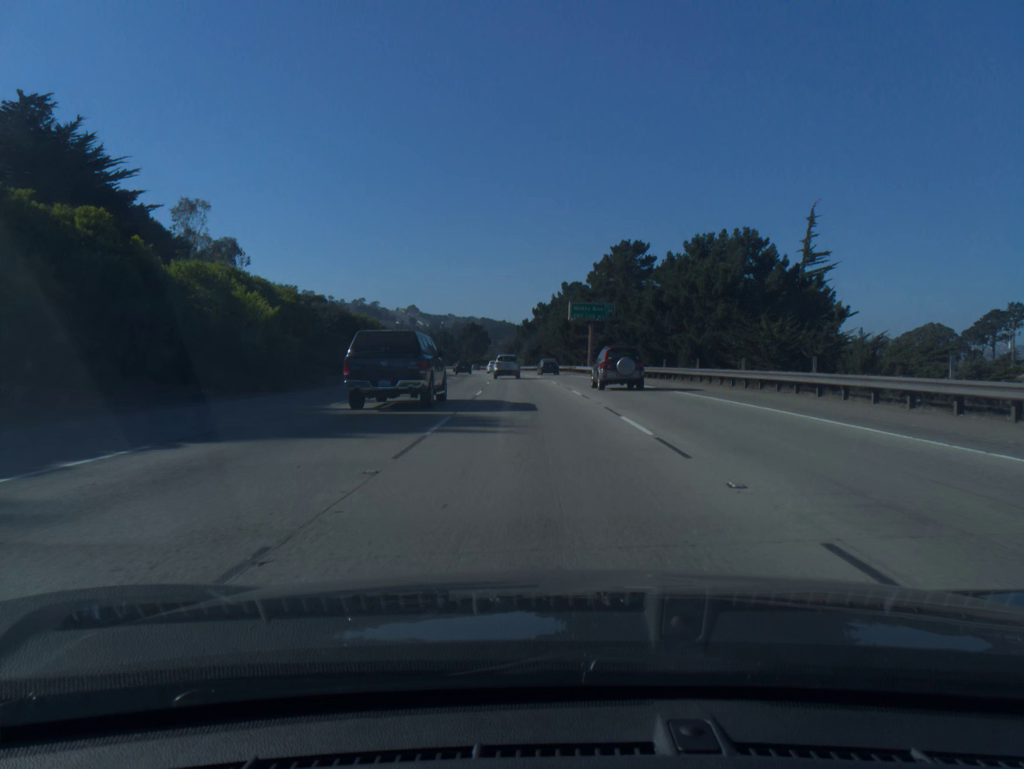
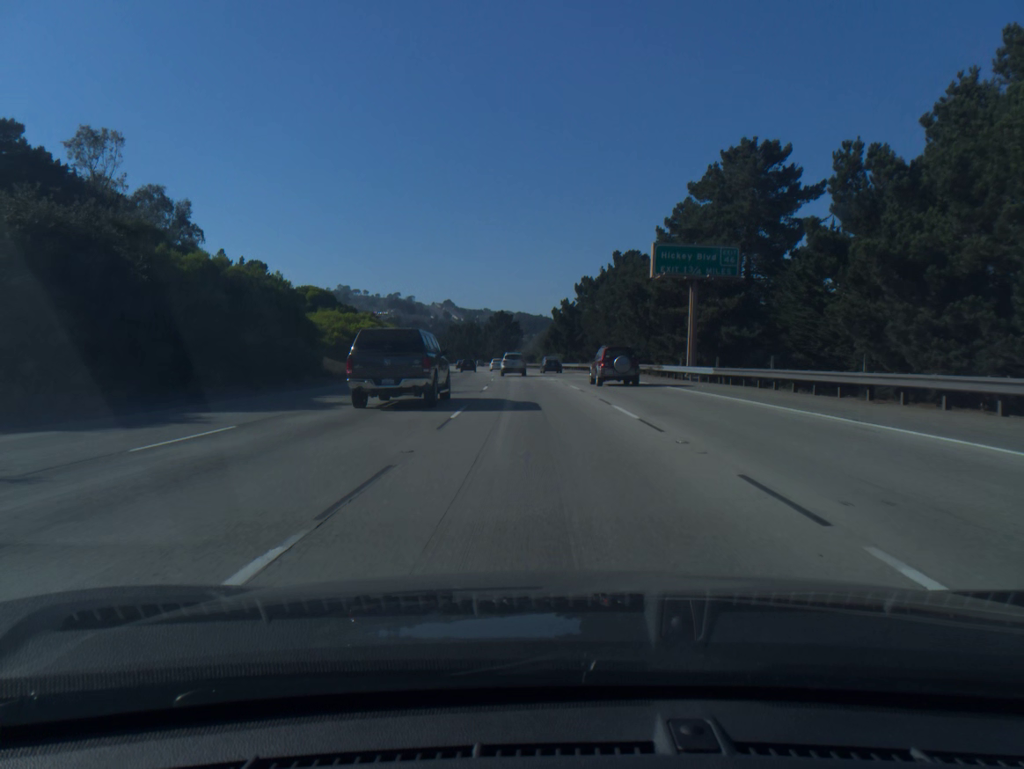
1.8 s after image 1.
(-1.0, +40.9) m; -3°
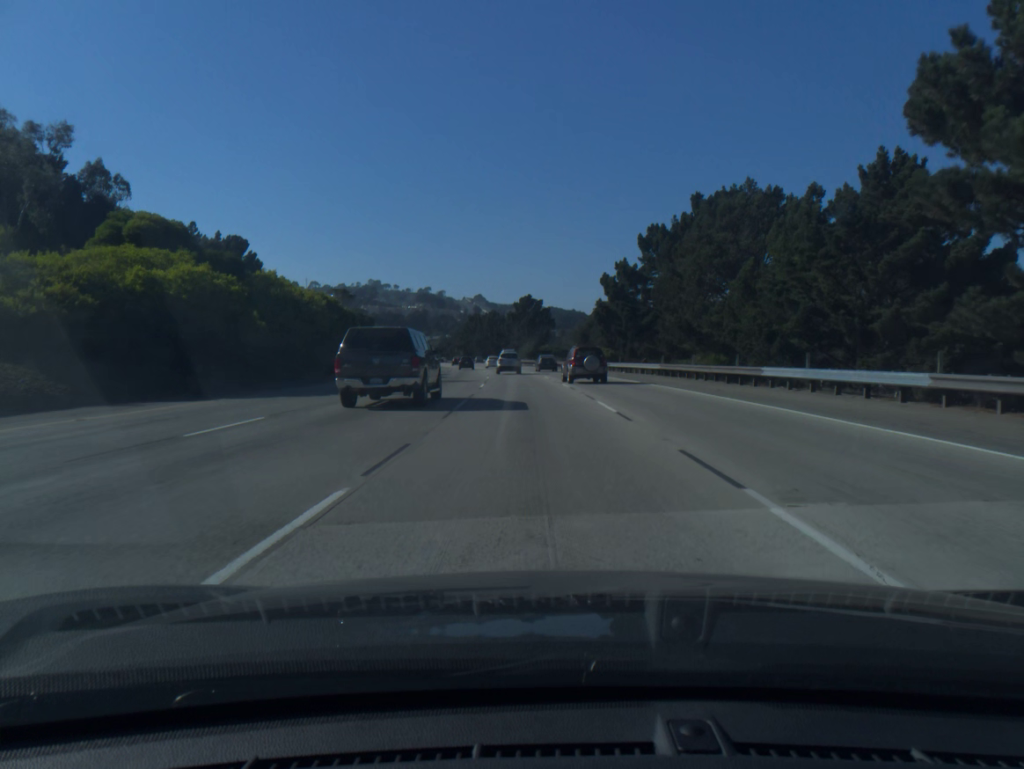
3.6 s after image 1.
(-0.8, +41.8) m; -2°
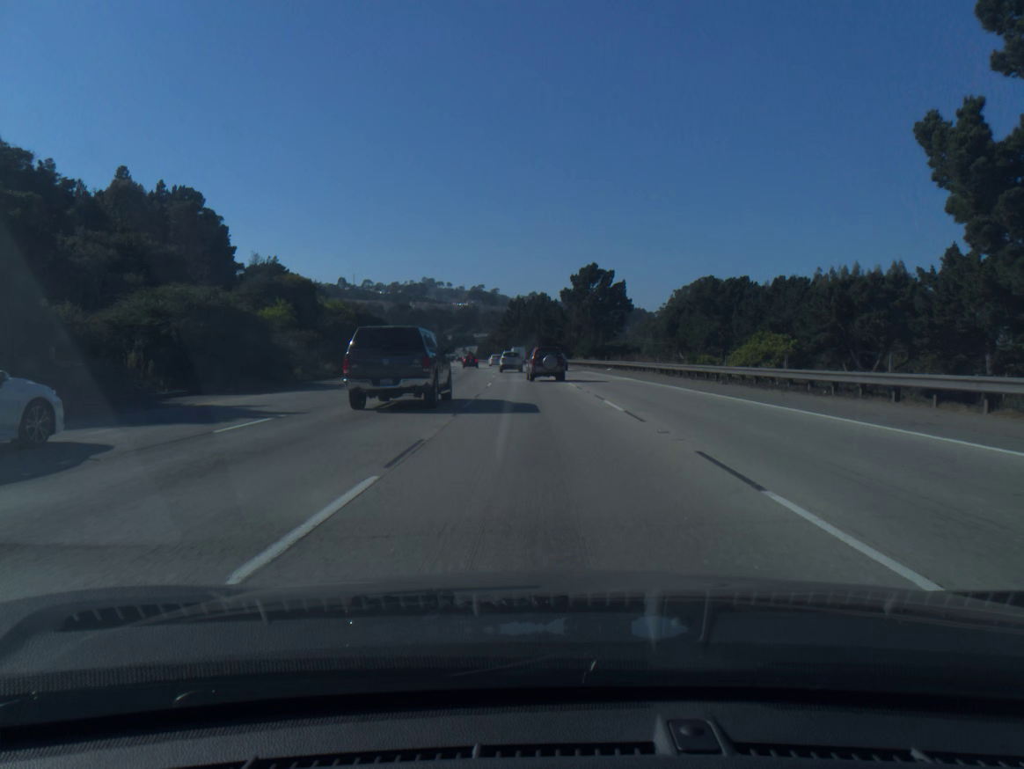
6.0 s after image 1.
(-2.0, +57.6) m; -4°
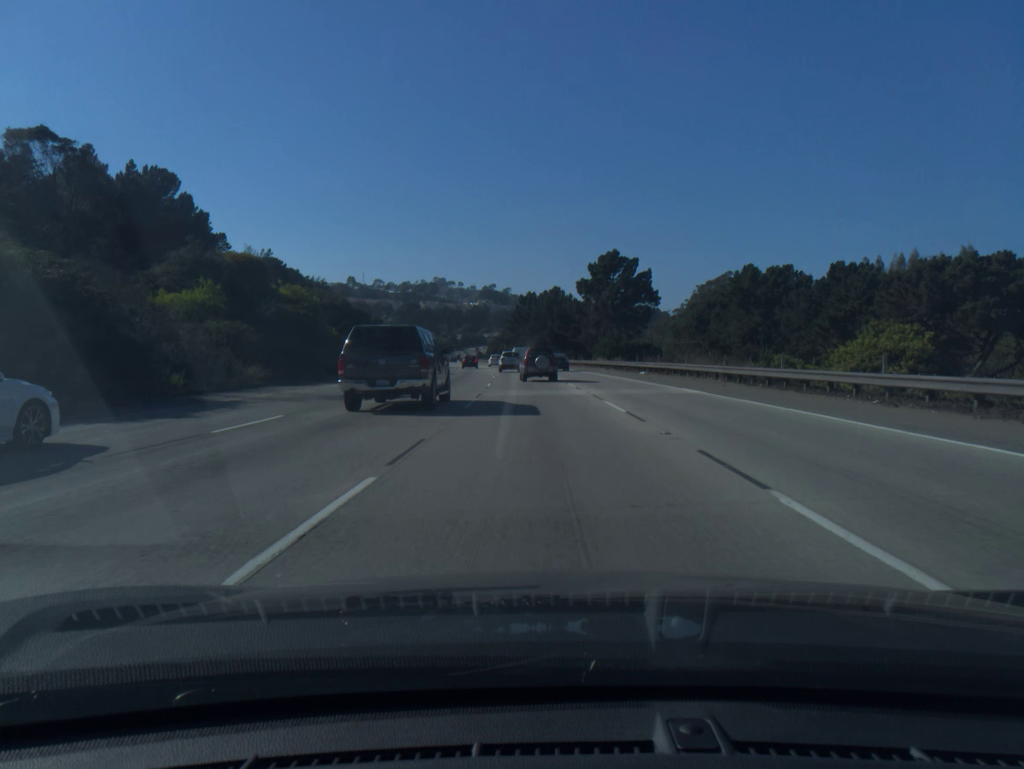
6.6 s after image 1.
(-0.1, +14.7) m; -1°
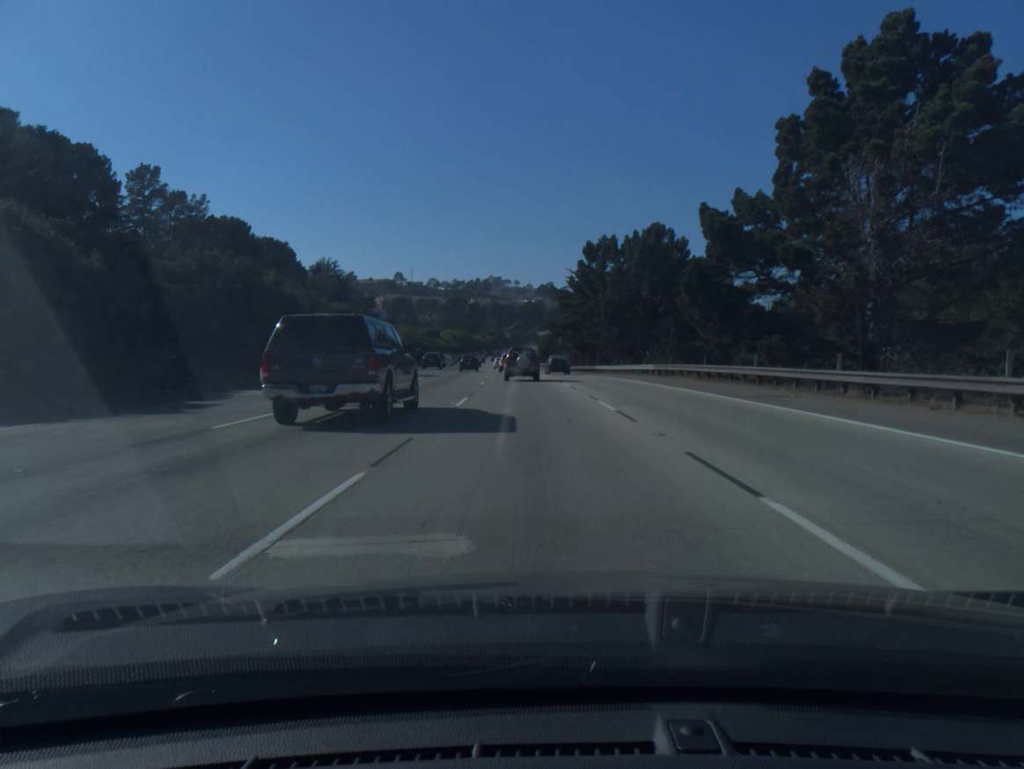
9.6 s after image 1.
(-2.6, +73.1) m; -4°
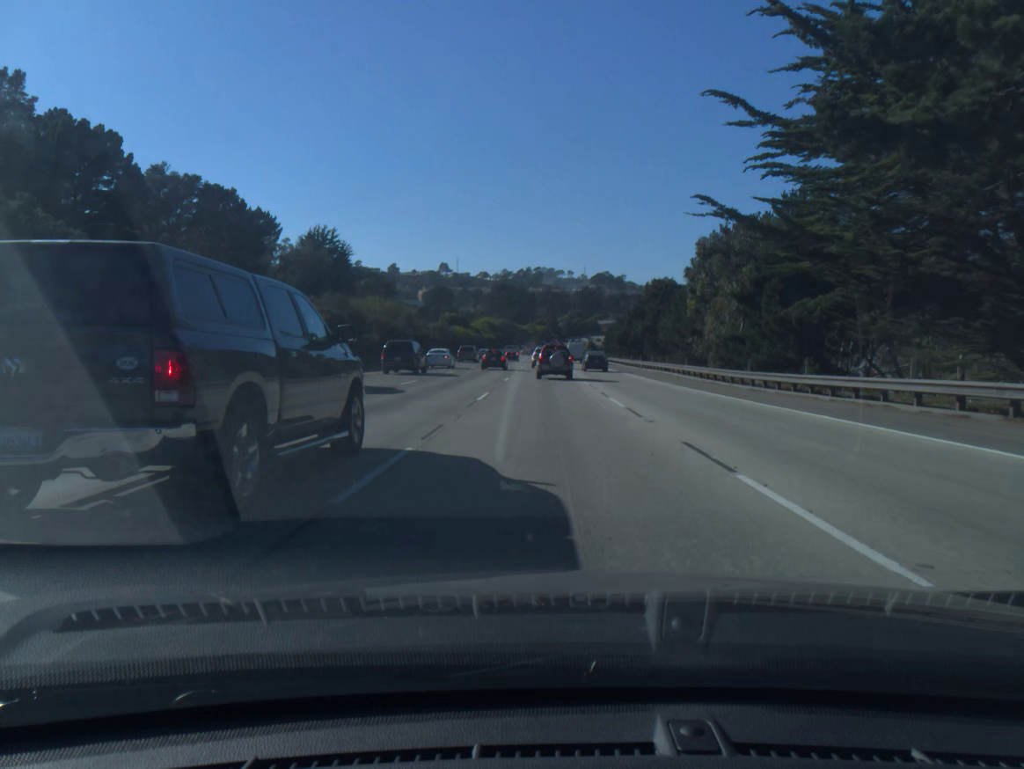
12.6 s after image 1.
(-2.9, +71.3) m; -4°
